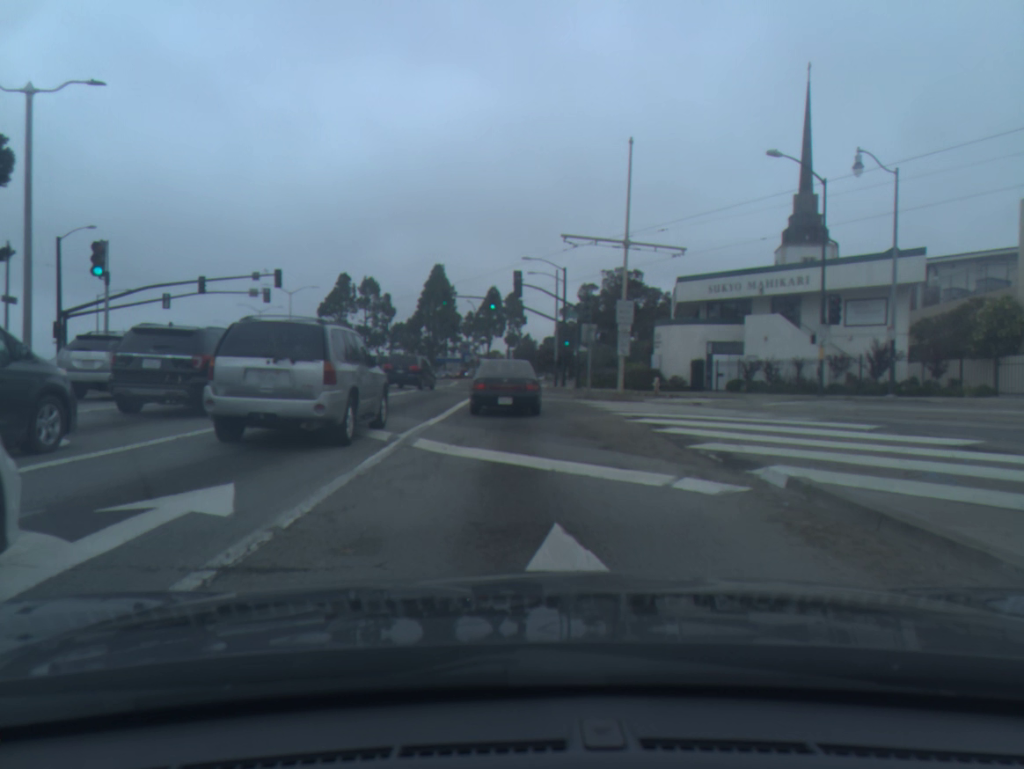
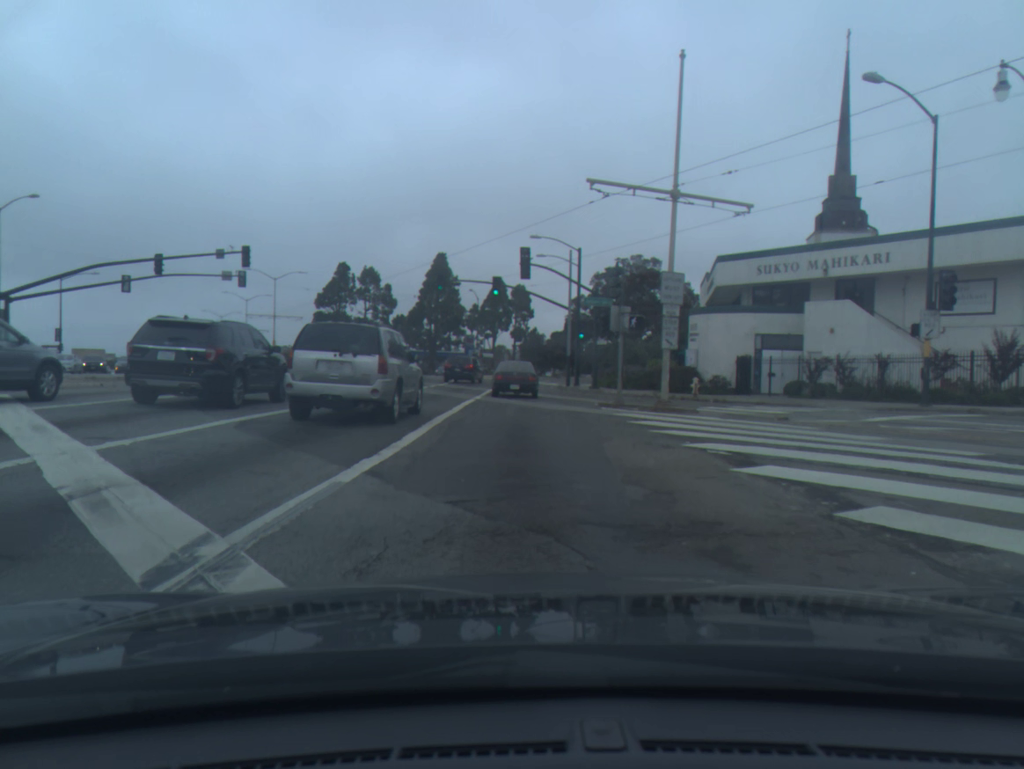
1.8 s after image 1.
(-0.2, +7.8) m; -3°
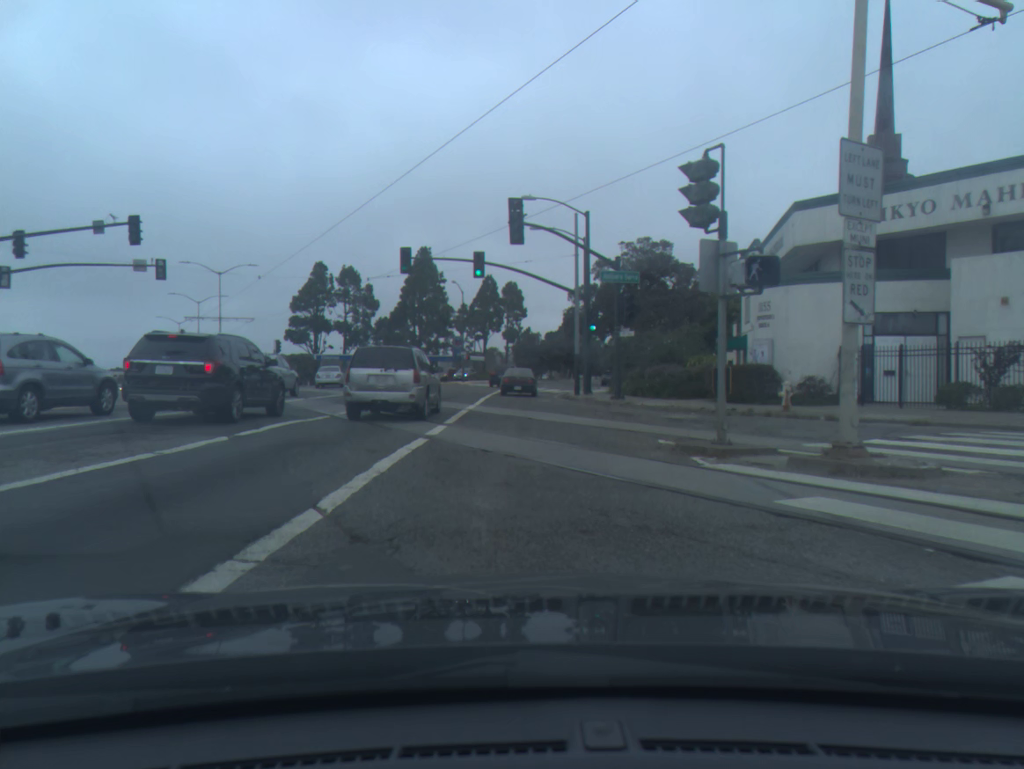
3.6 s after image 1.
(+0.2, +12.7) m; +2°
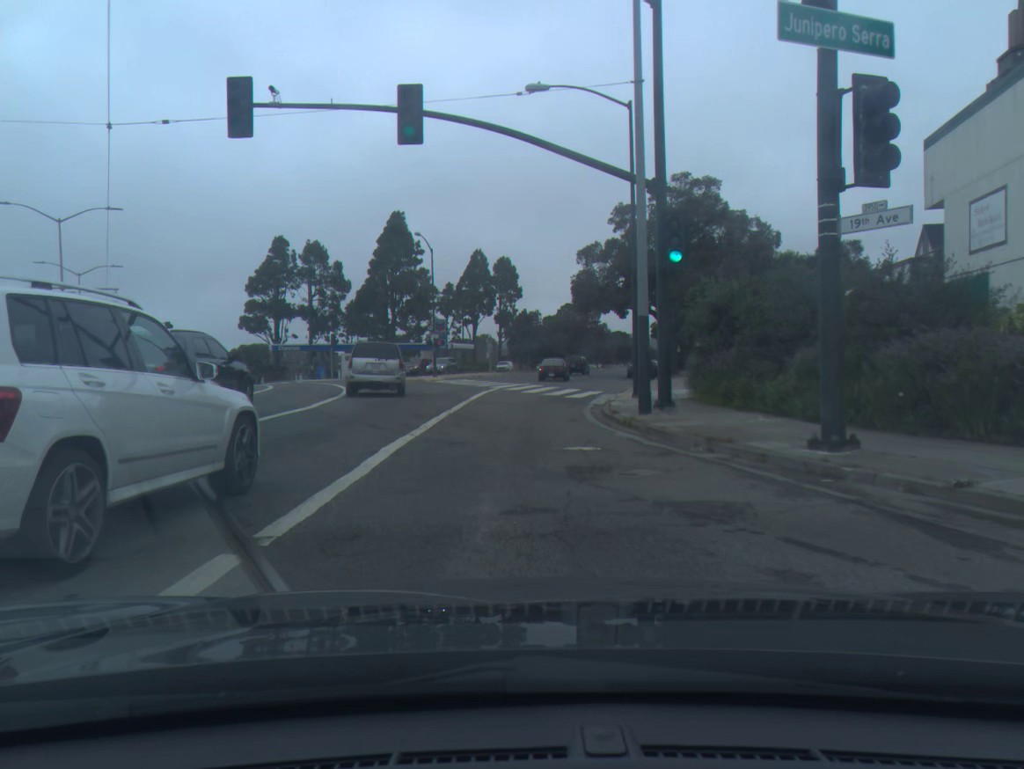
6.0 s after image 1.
(0.0, +22.3) m; 0°
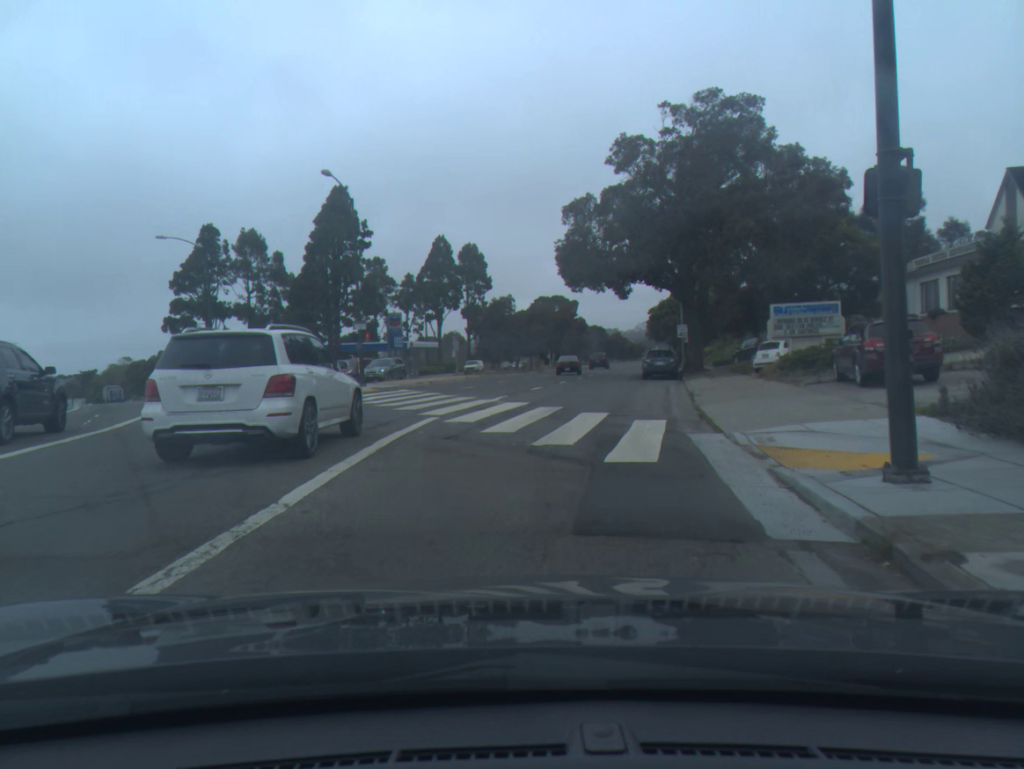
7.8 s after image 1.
(+0.2, +18.5) m; +2°
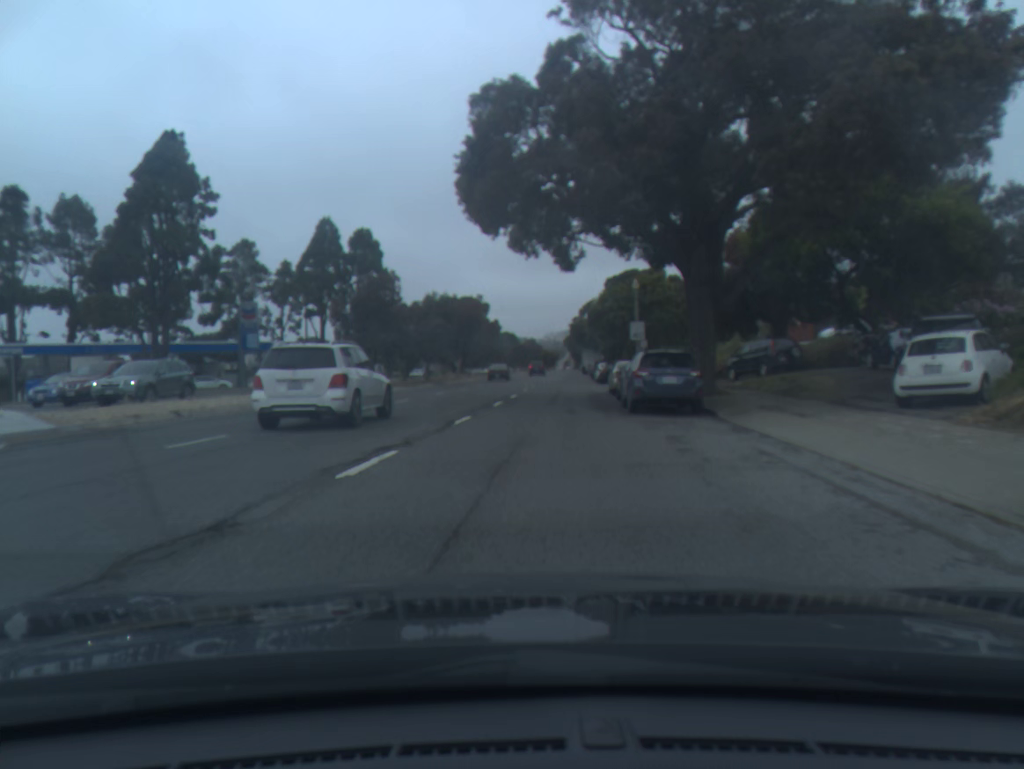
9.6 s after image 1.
(+1.2, +21.8) m; +6°
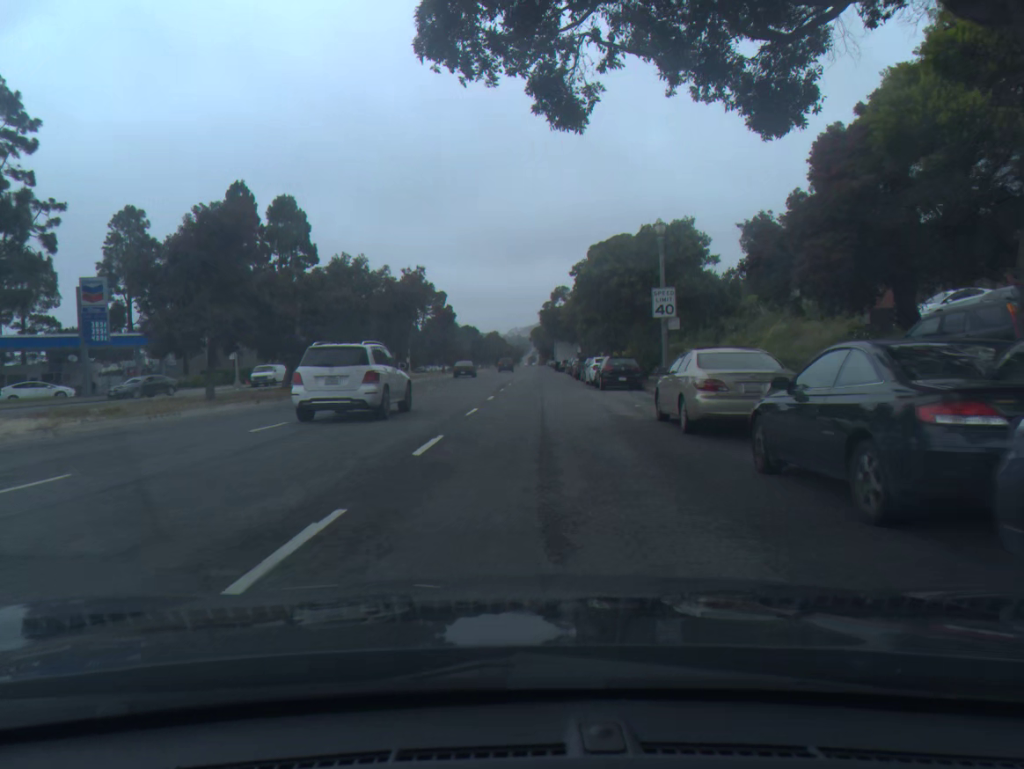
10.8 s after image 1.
(+0.4, +19.4) m; +2°
